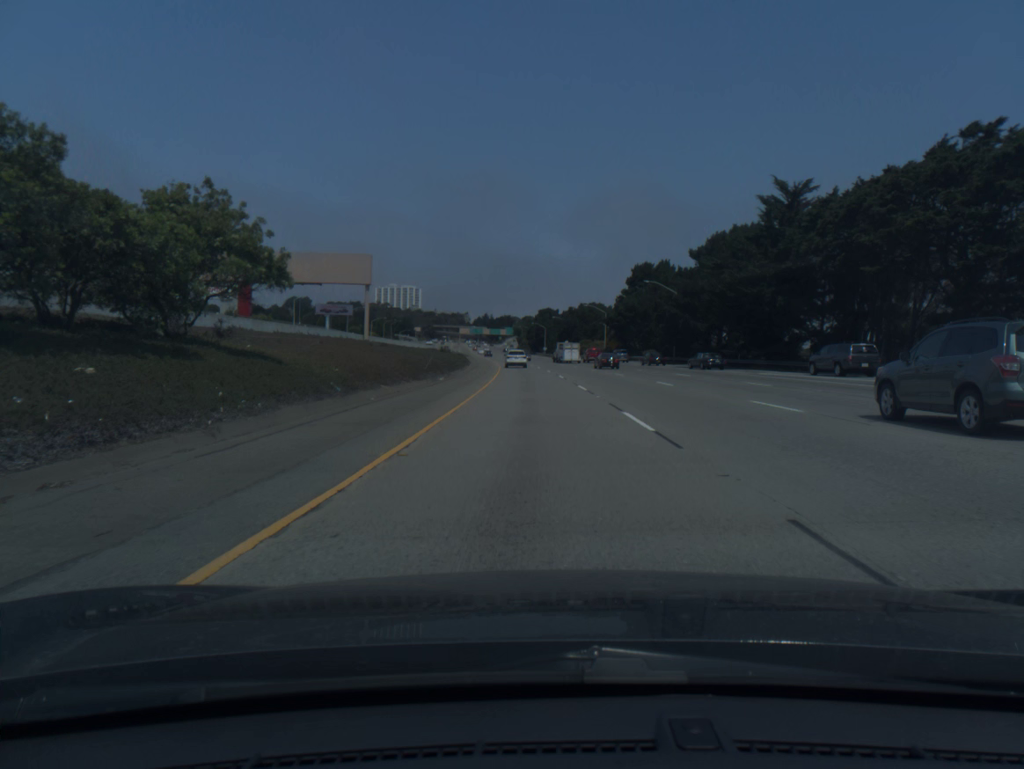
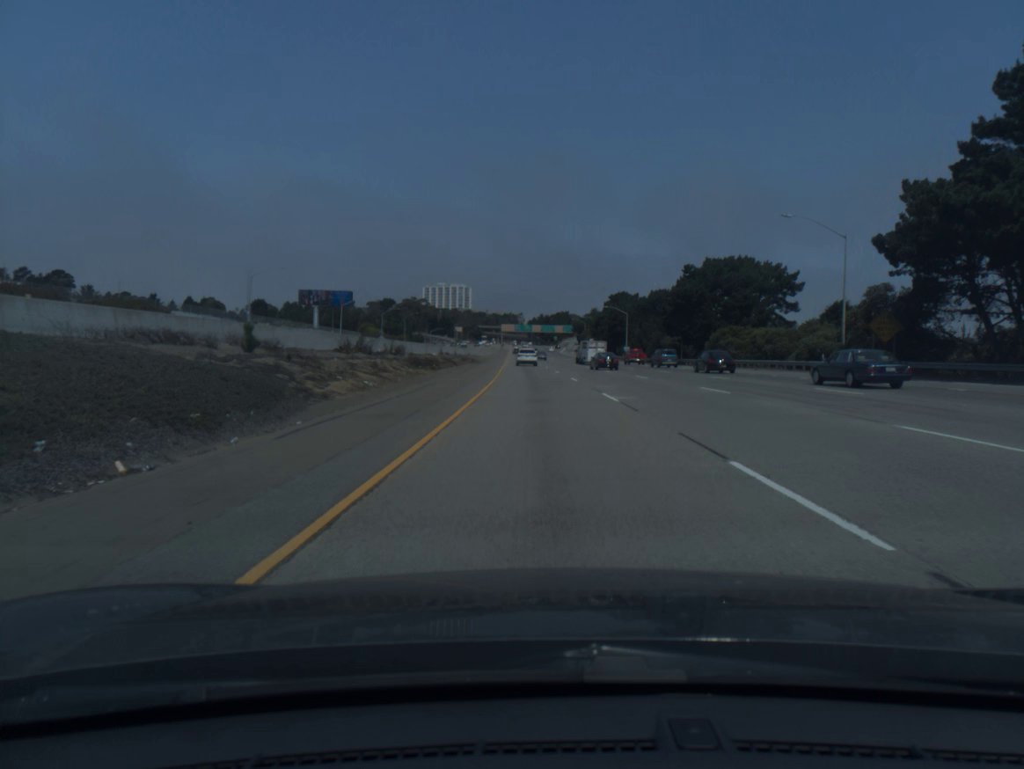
(-3.7, +94.7) m; -4°
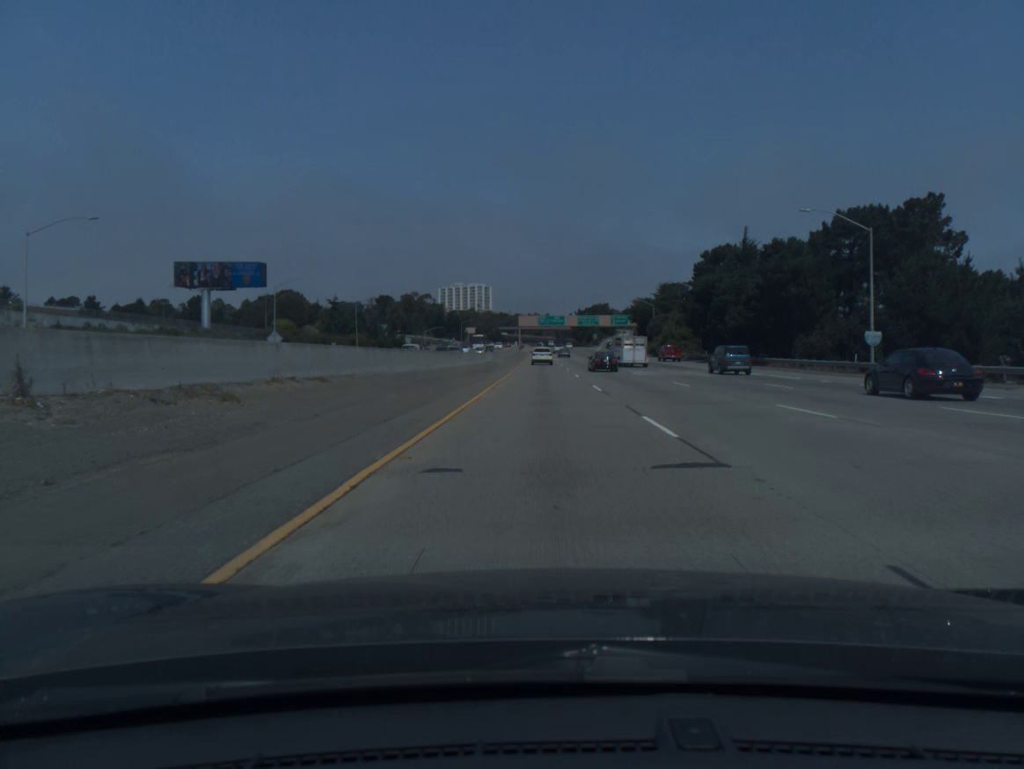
(-2.4, +95.5) m; -2°
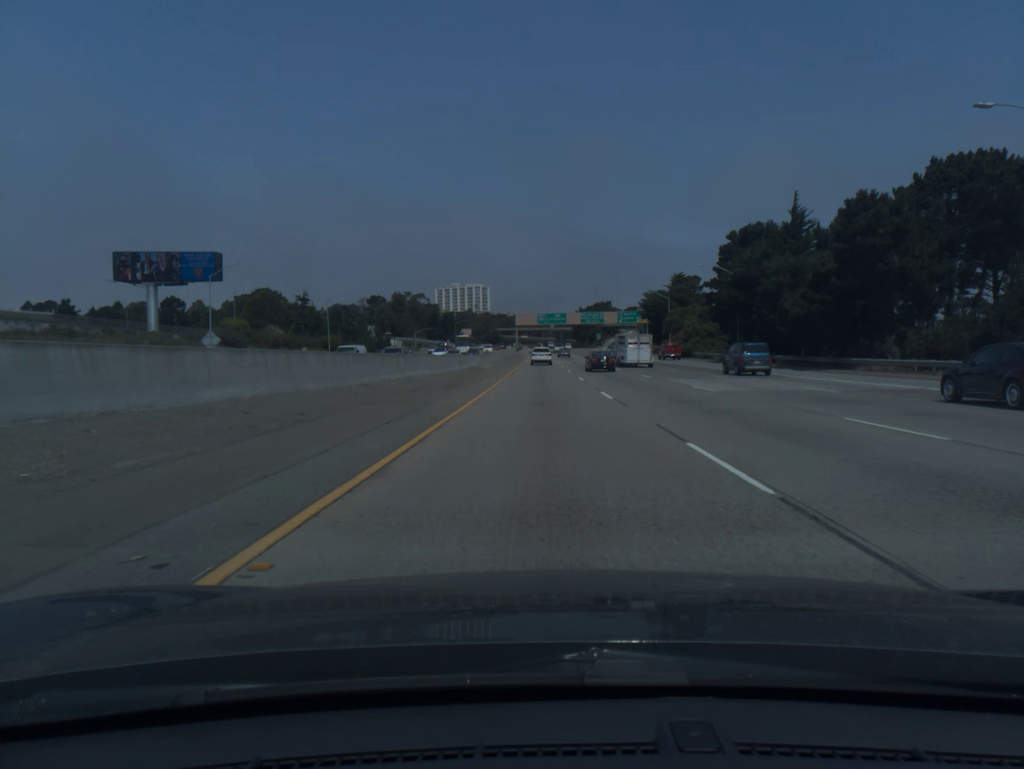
(0.0, +19.1) m; 0°
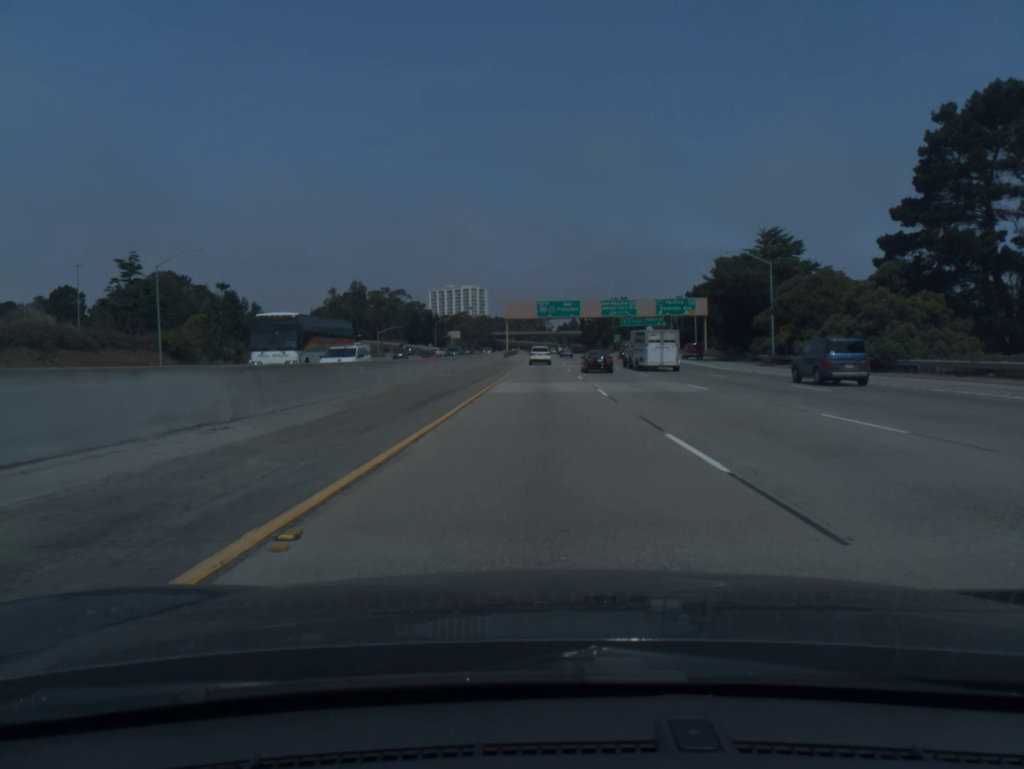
(-0.1, +57.3) m; 0°
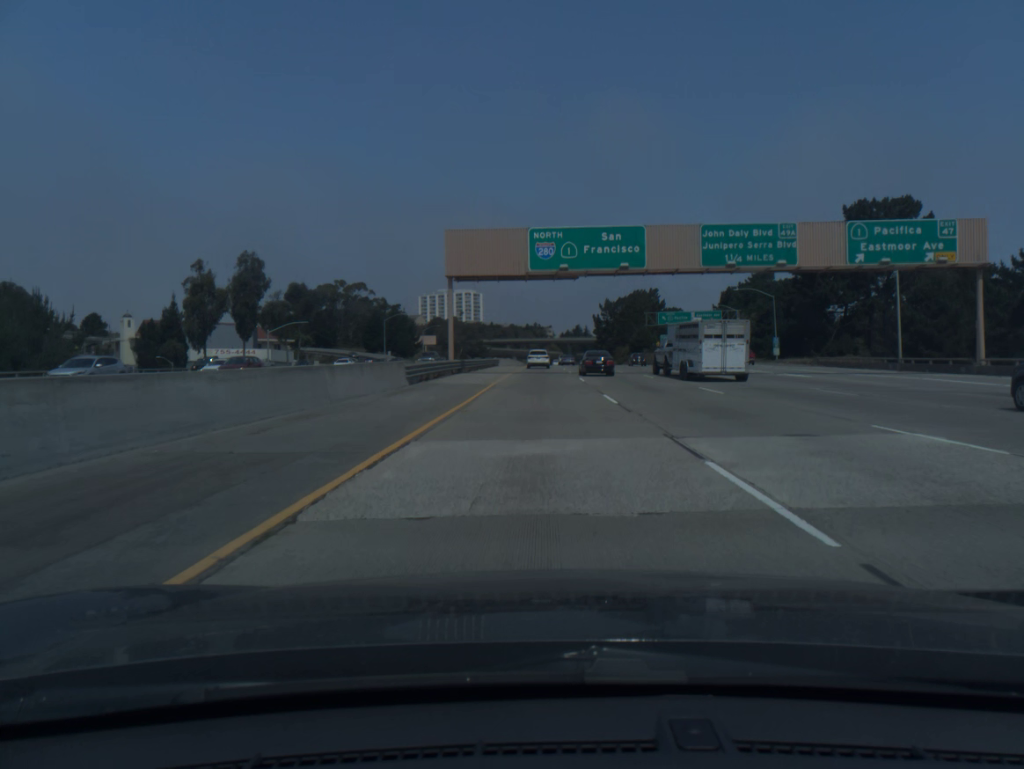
(+0.1, +75.7) m; 0°
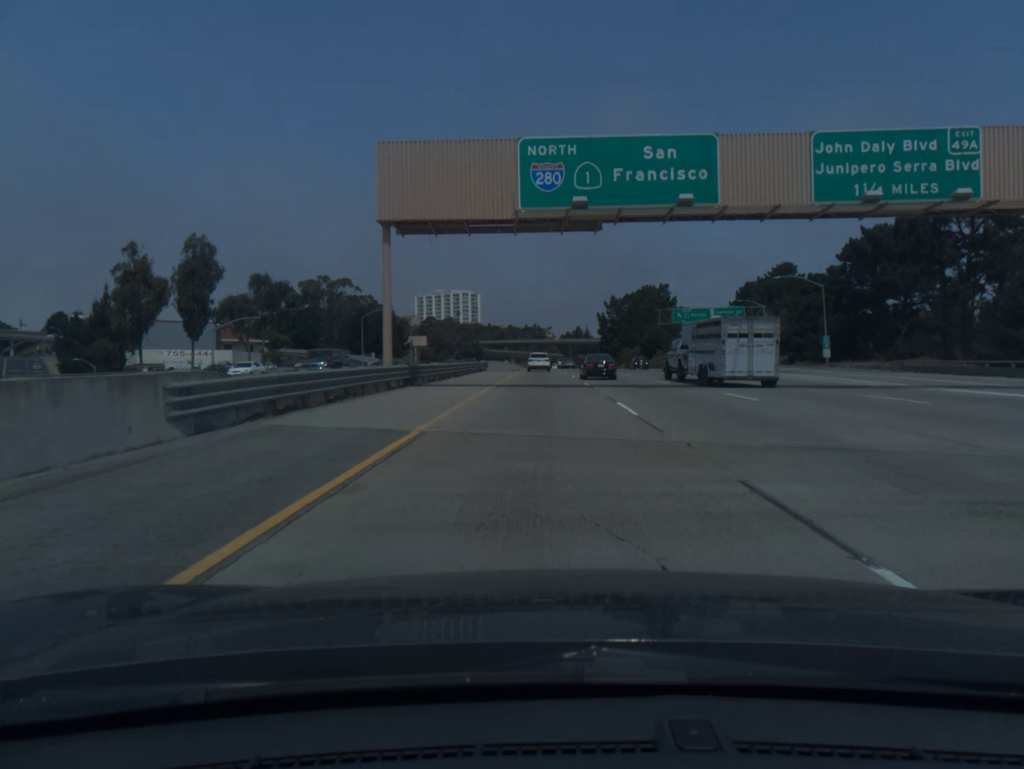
(0.0, +18.8) m; 0°
